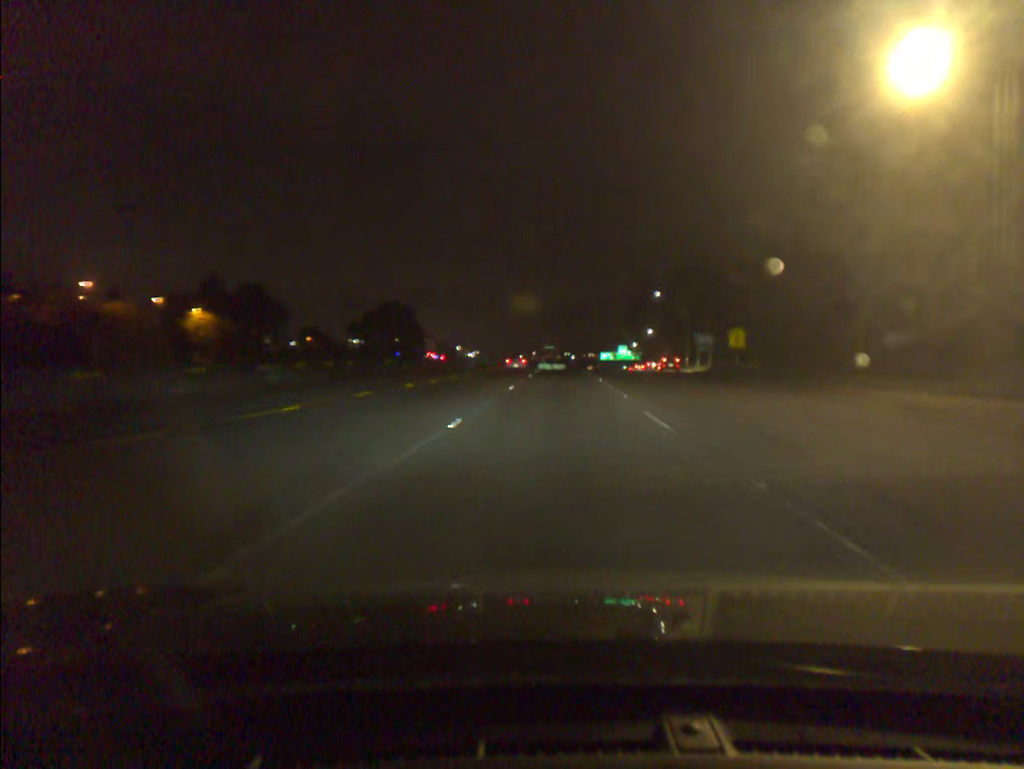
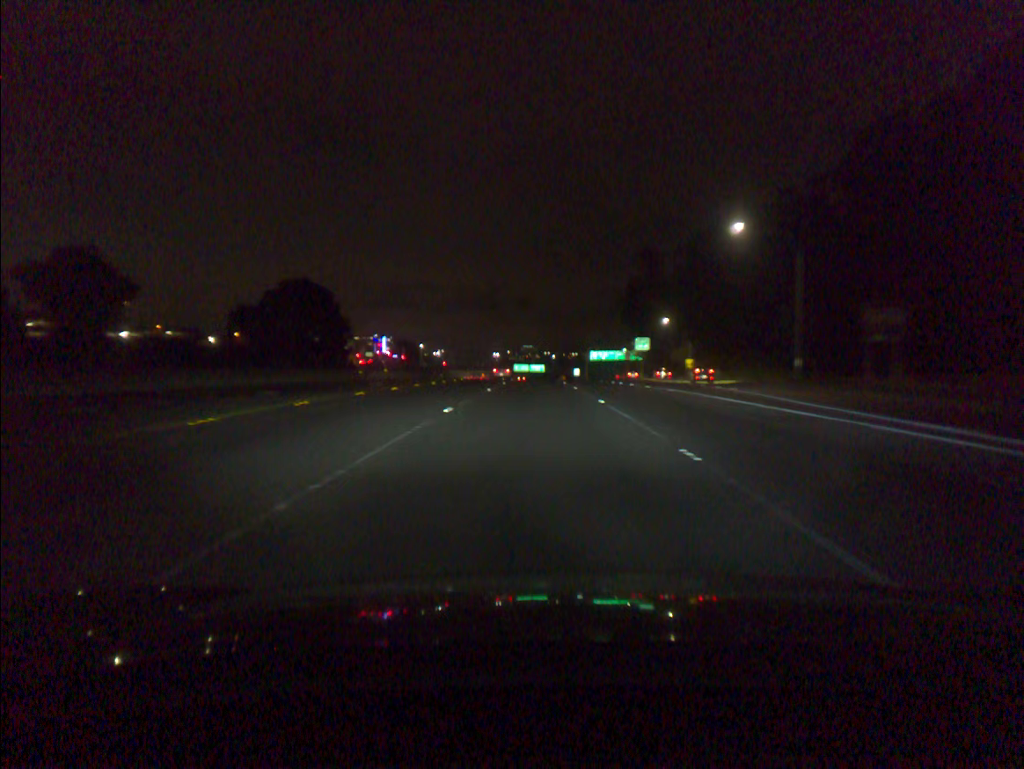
(+1.7, +57.3) m; +2°
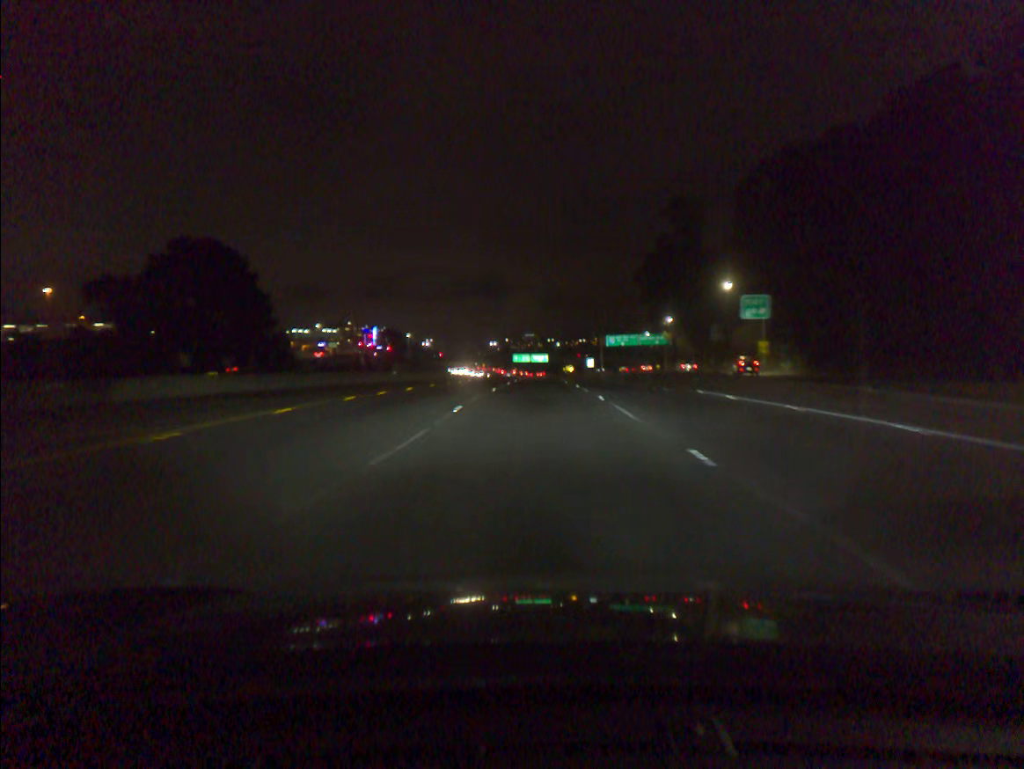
(-0.3, +43.0) m; 0°
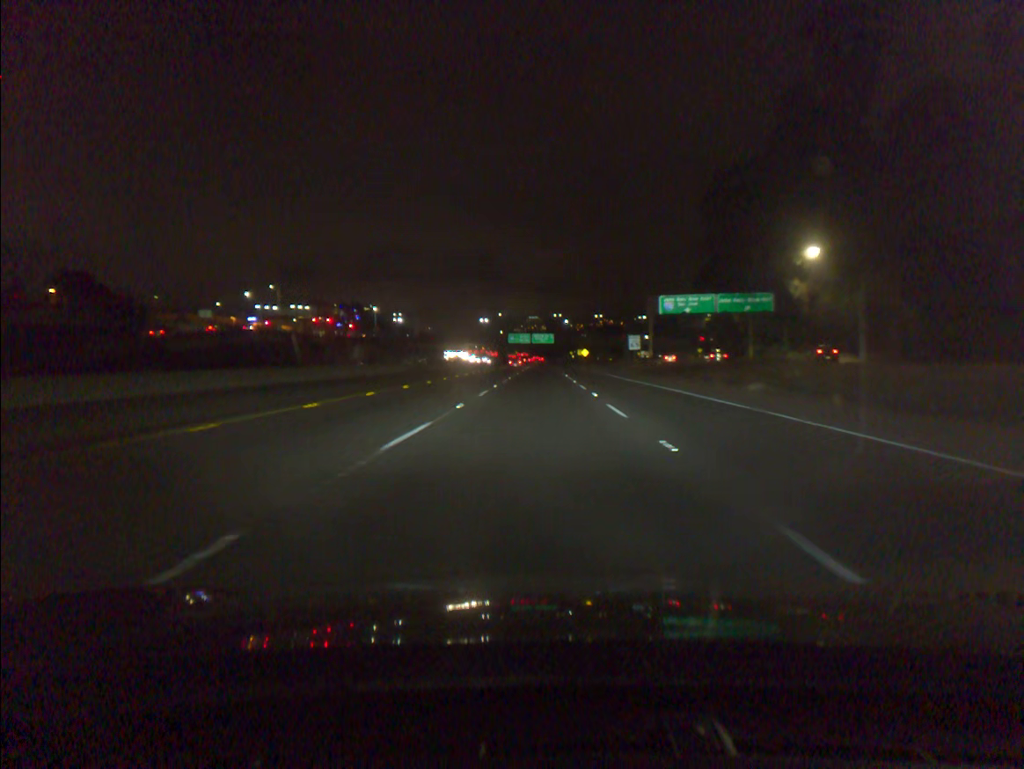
(+0.1, +72.4) m; 0°
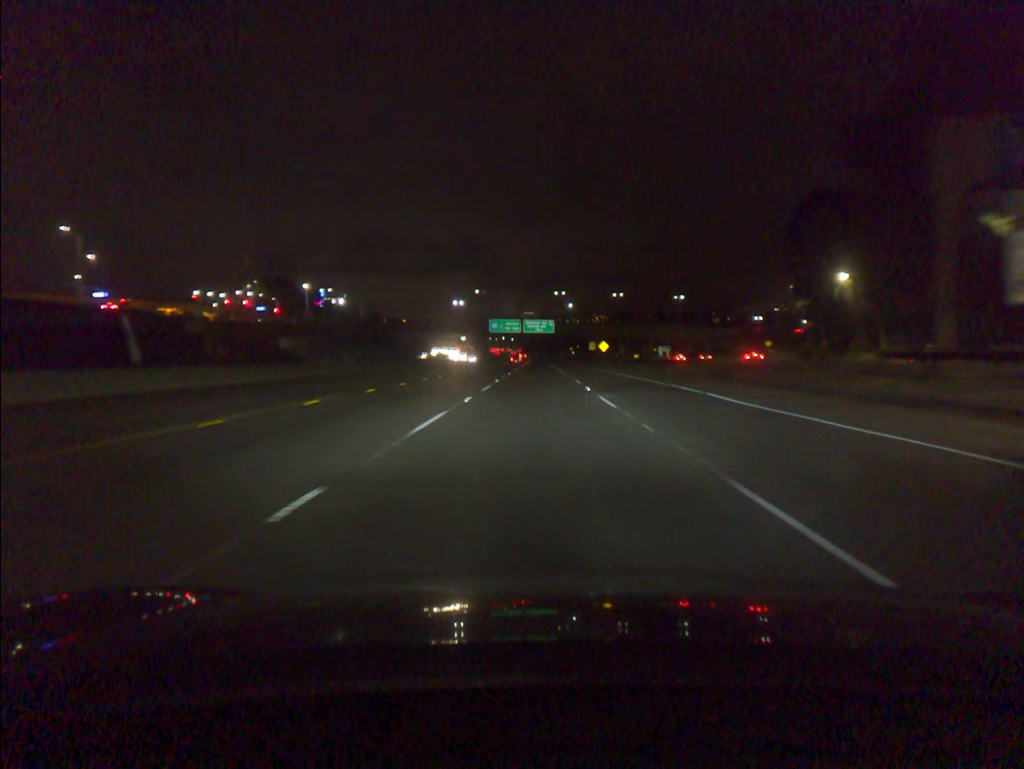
(0.0, +72.2) m; 0°
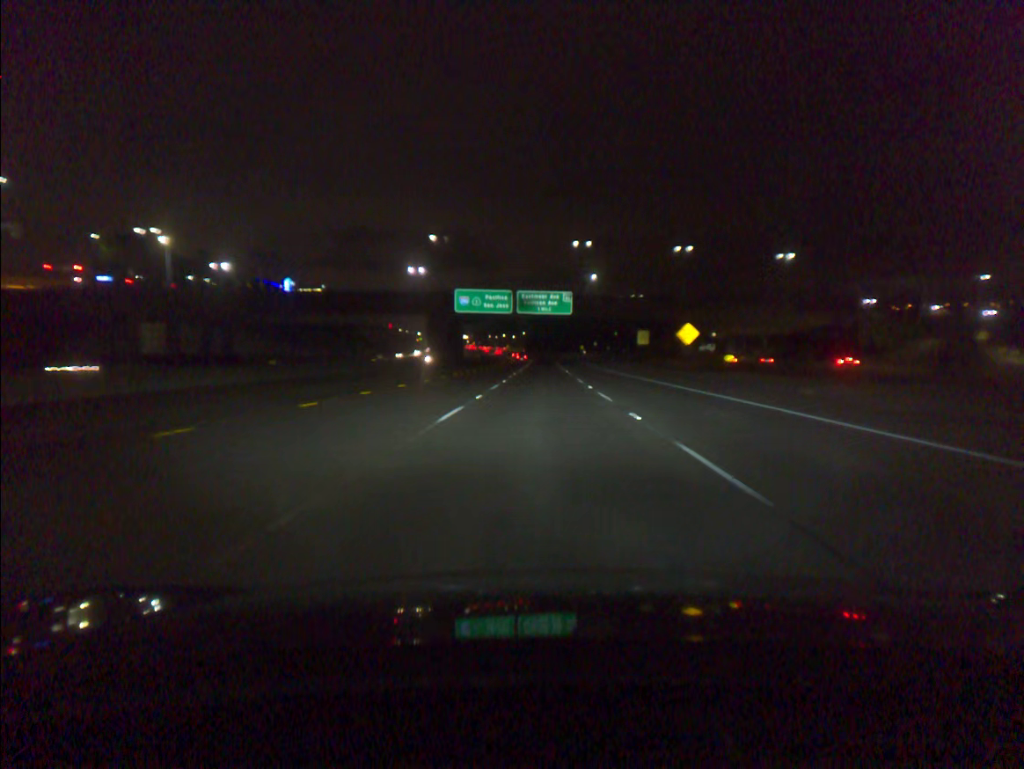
(-0.2, +73.8) m; 0°
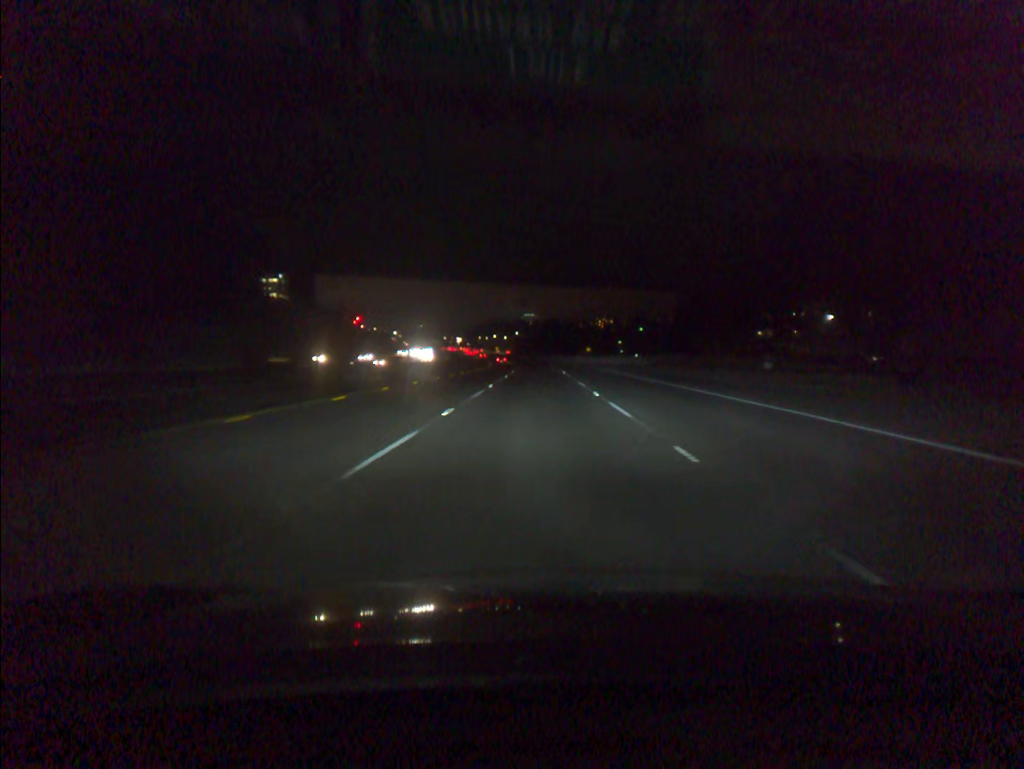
(+0.4, +78.4) m; 0°
